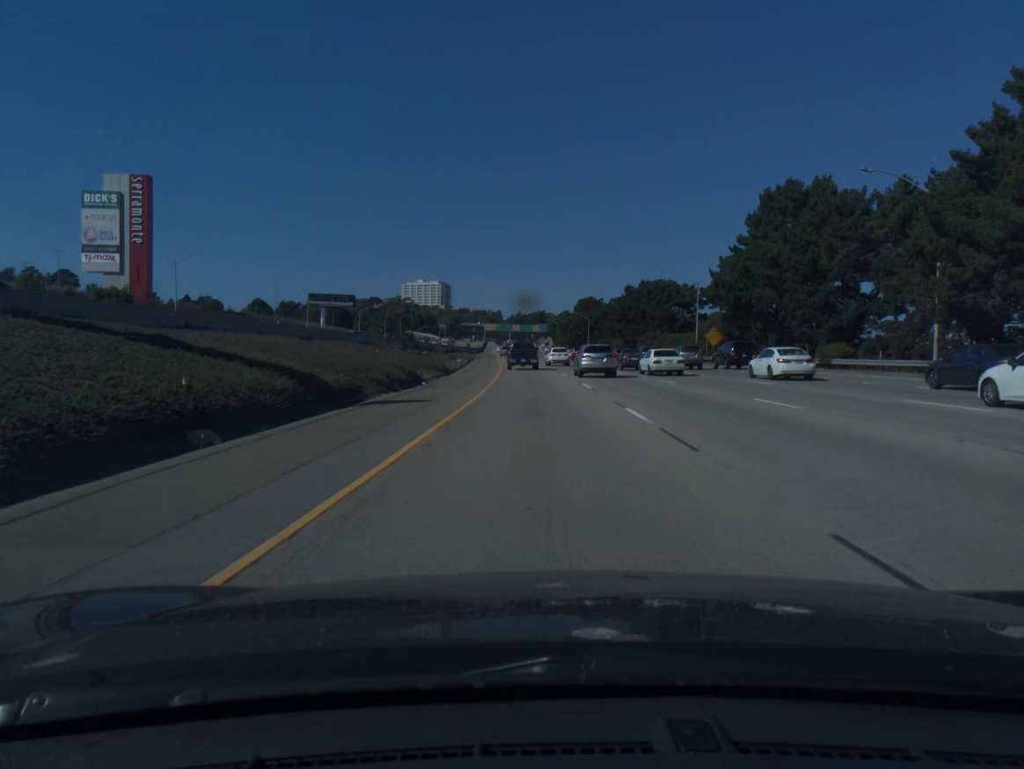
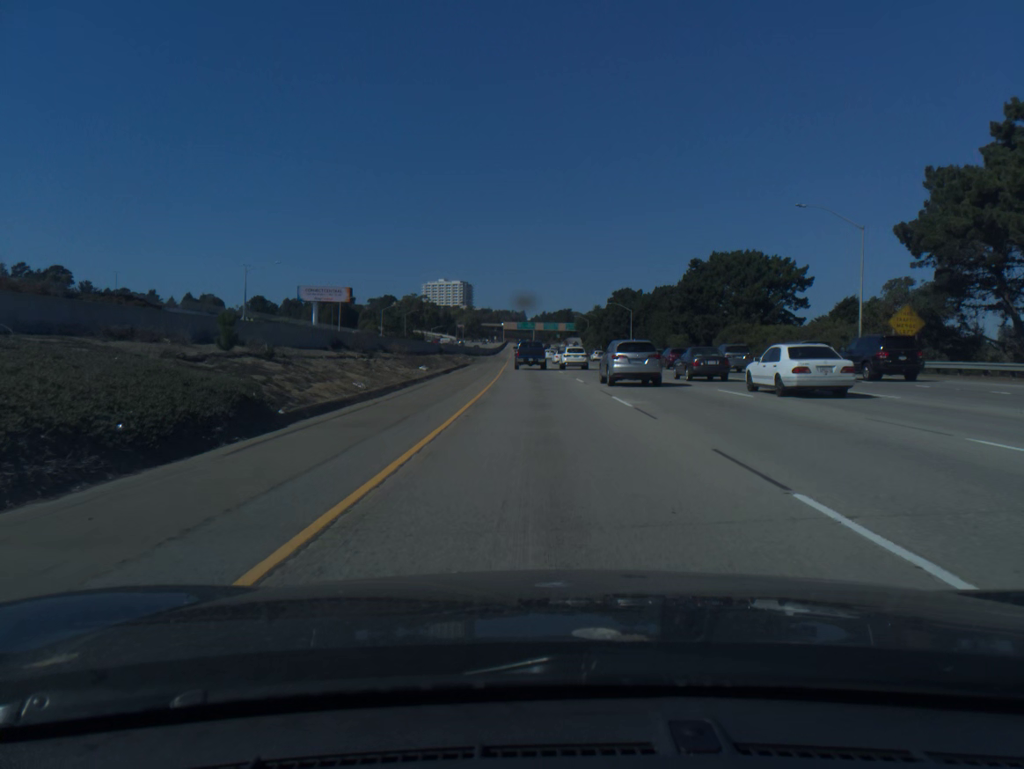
(-0.7, +39.3) m; -2°
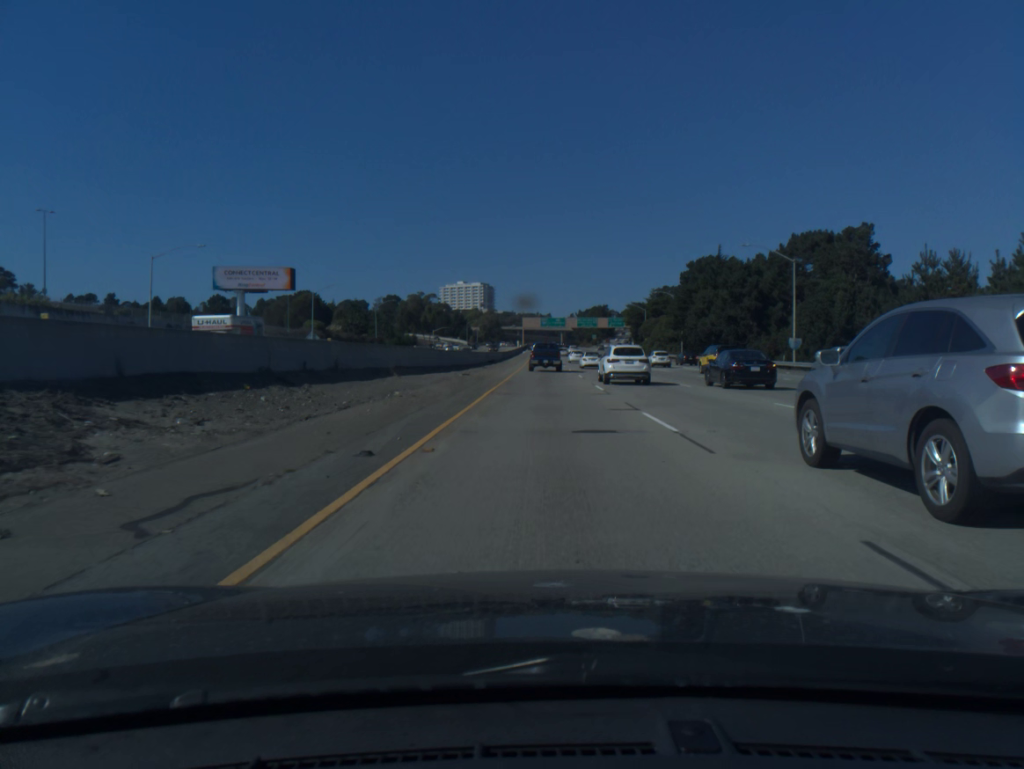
(-1.7, +78.3) m; -2°
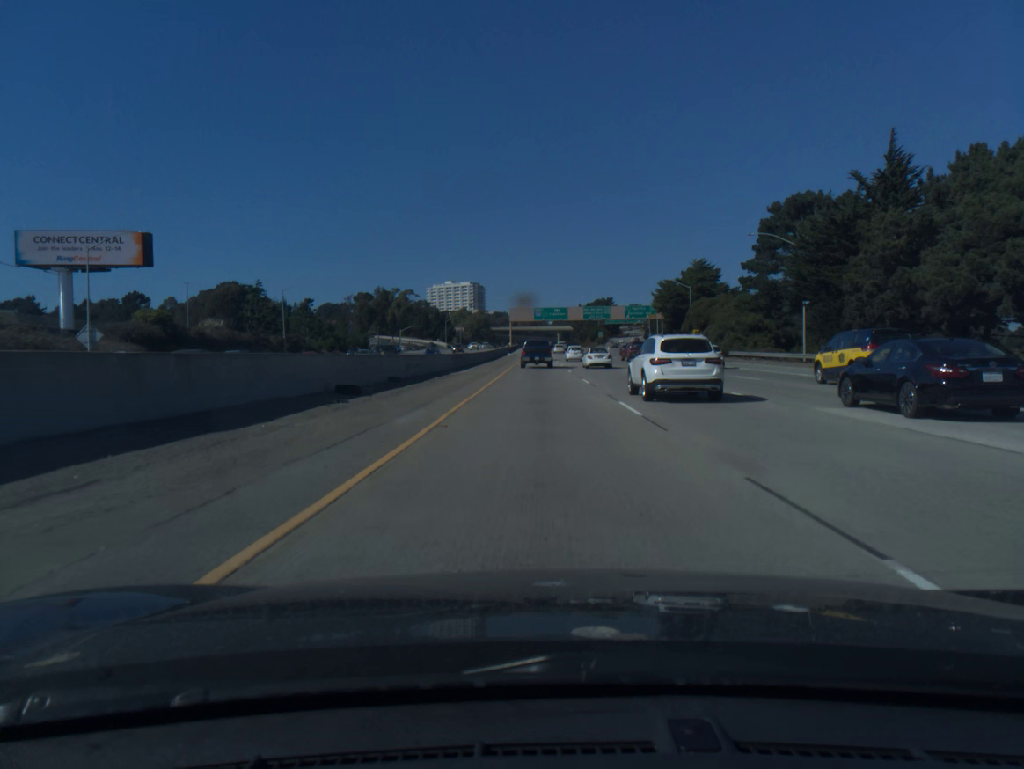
(+0.1, +55.3) m; 0°
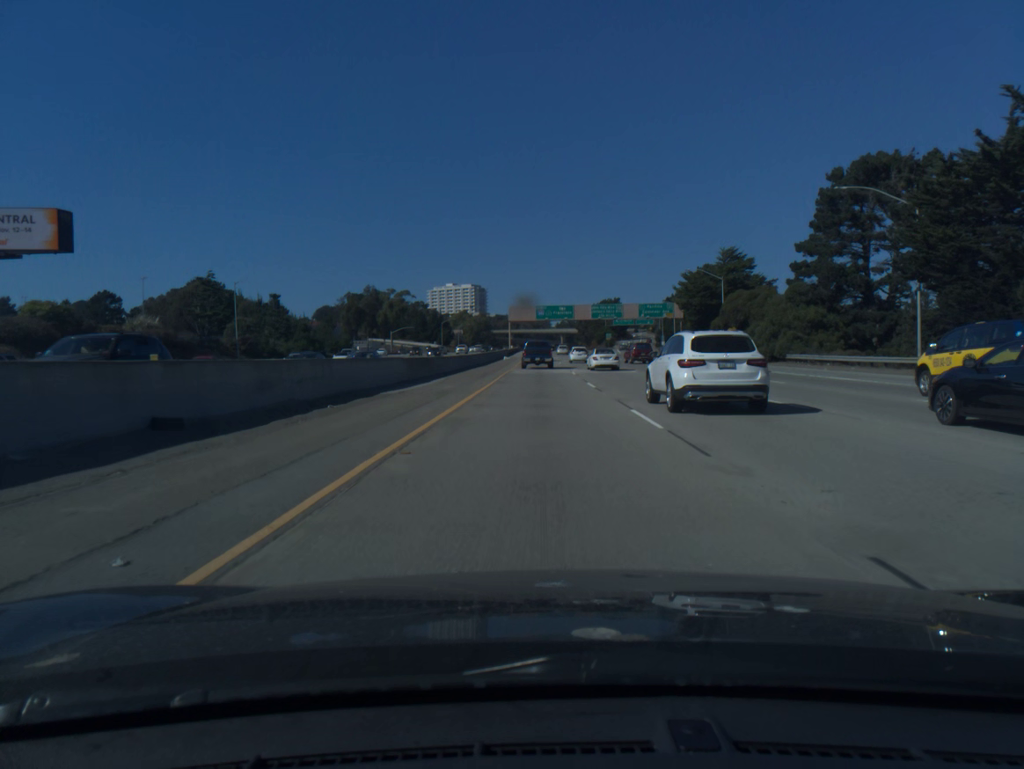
(0.0, +17.7) m; 0°
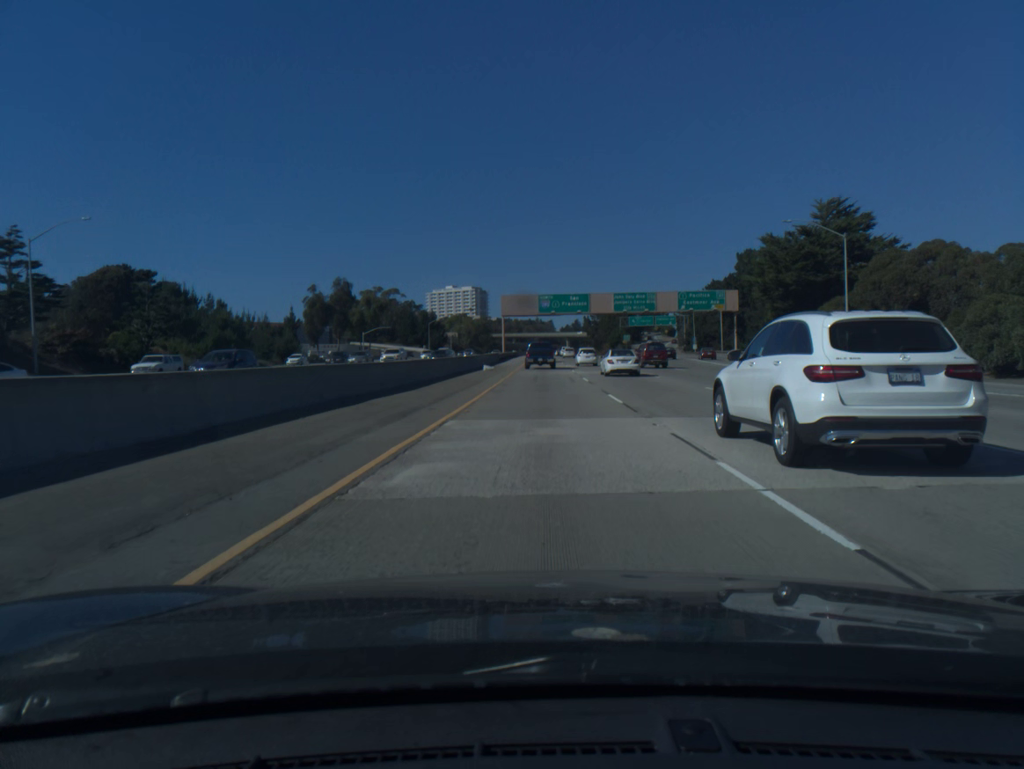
(-0.1, +36.7) m; 0°
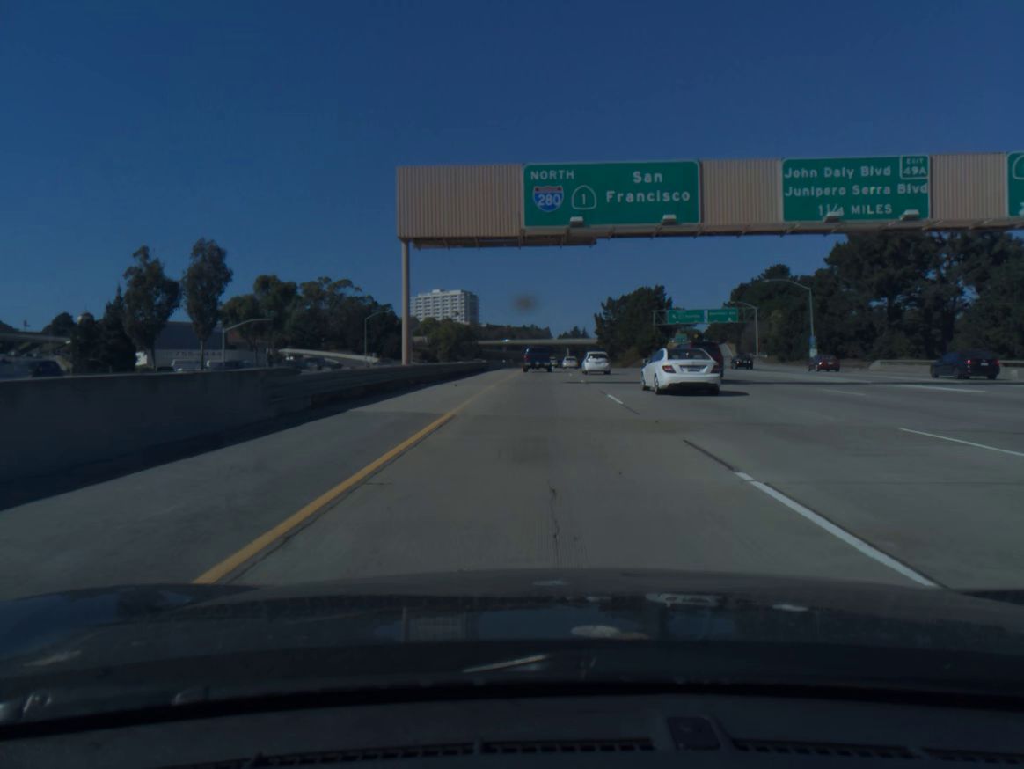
(+0.2, +73.2) m; 0°
